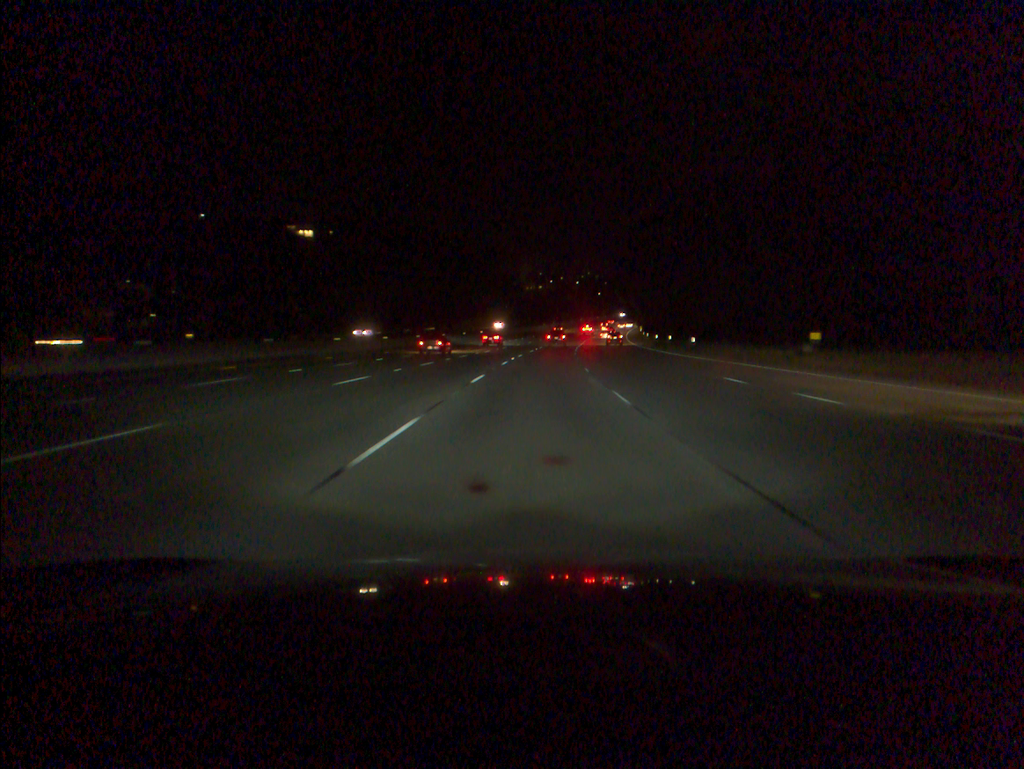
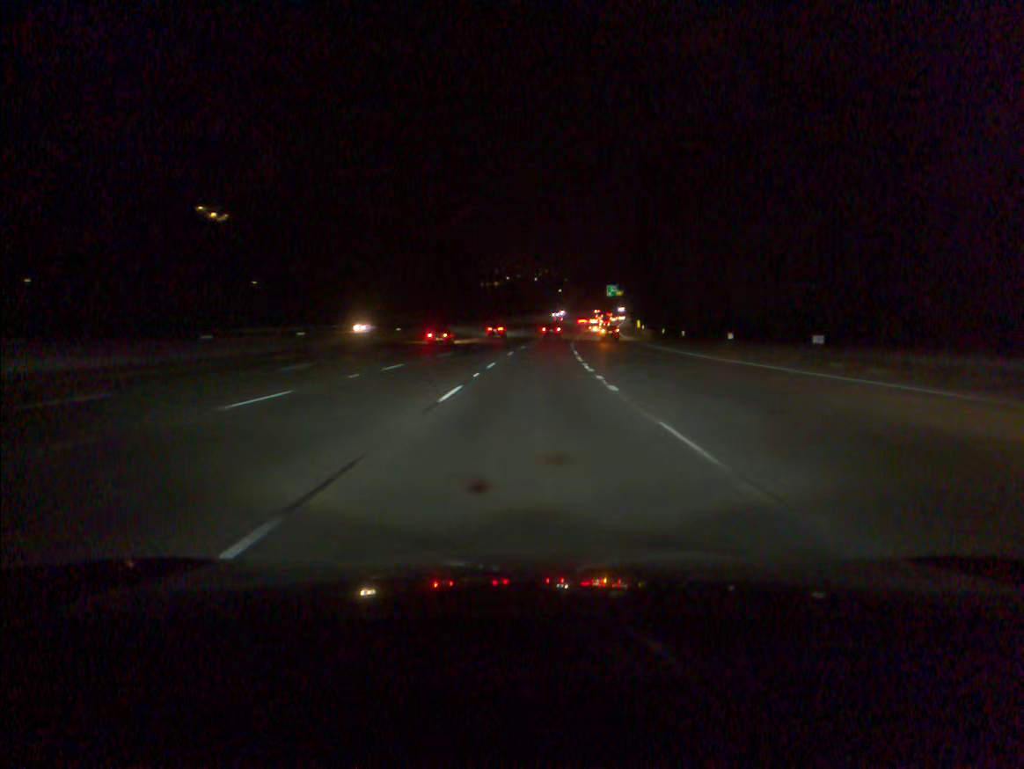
(+1.4, +51.3) m; +3°
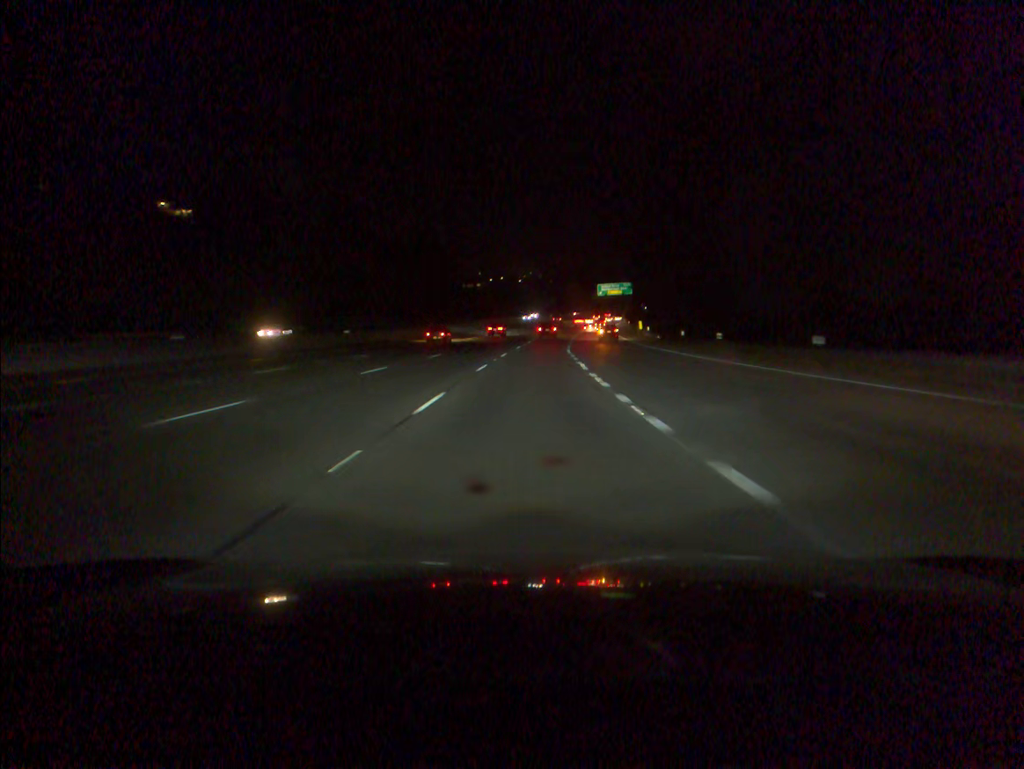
(+0.2, +16.8) m; +1°
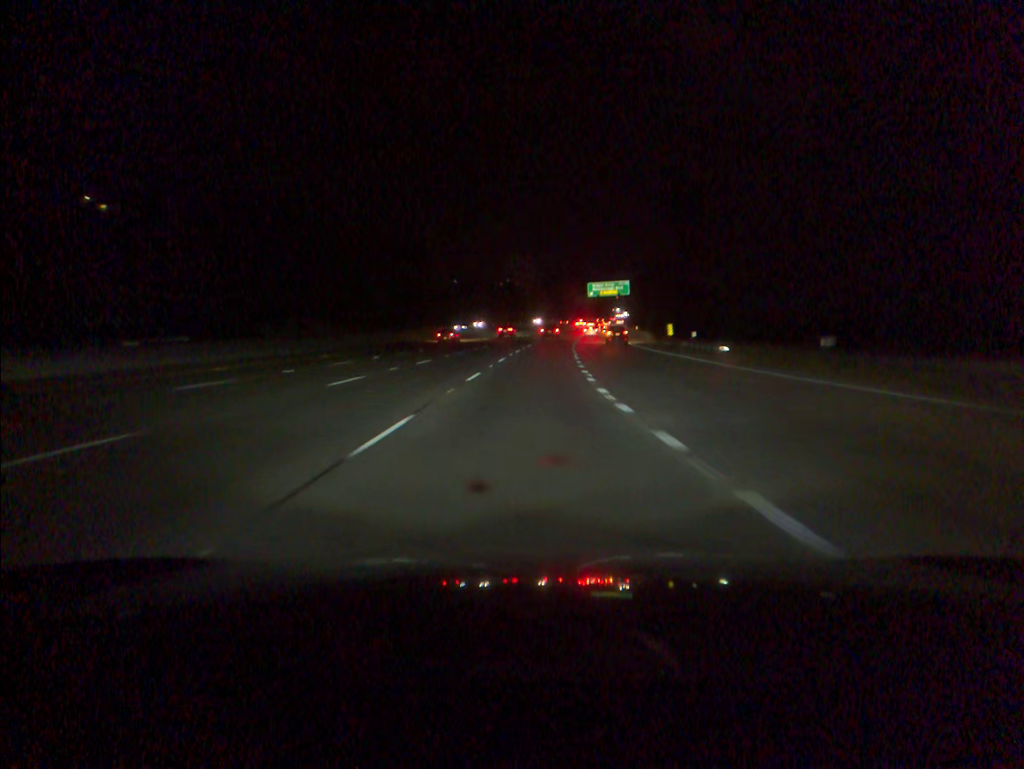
(+0.5, +33.3) m; +2°
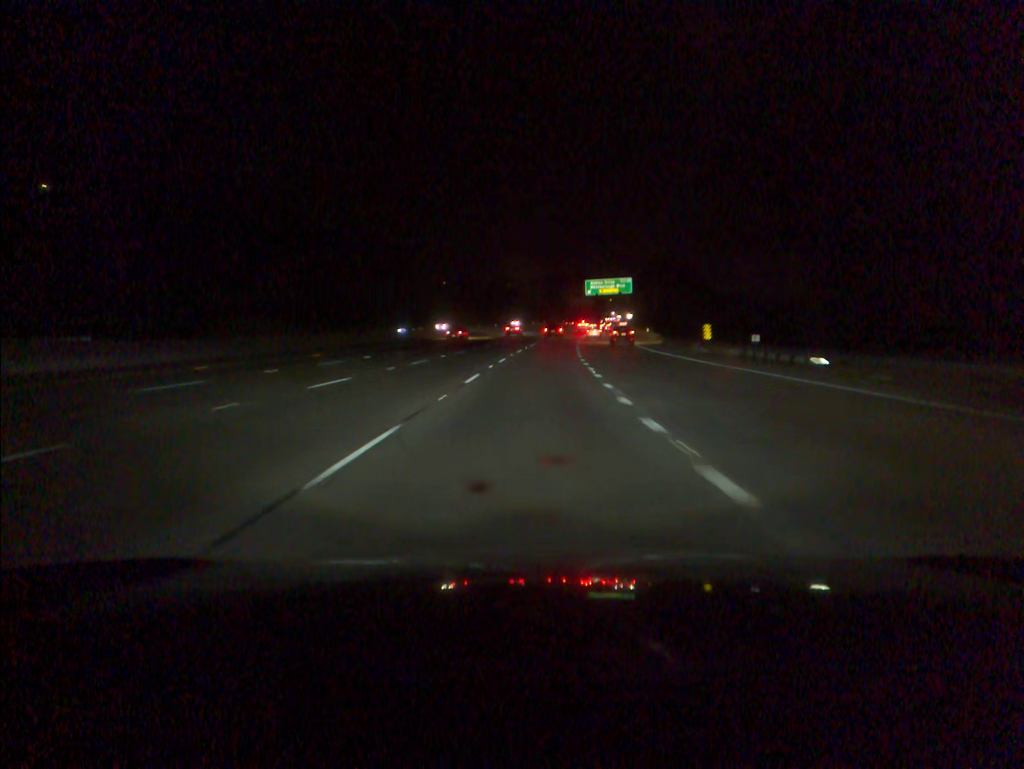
(+0.1, +16.6) m; +1°
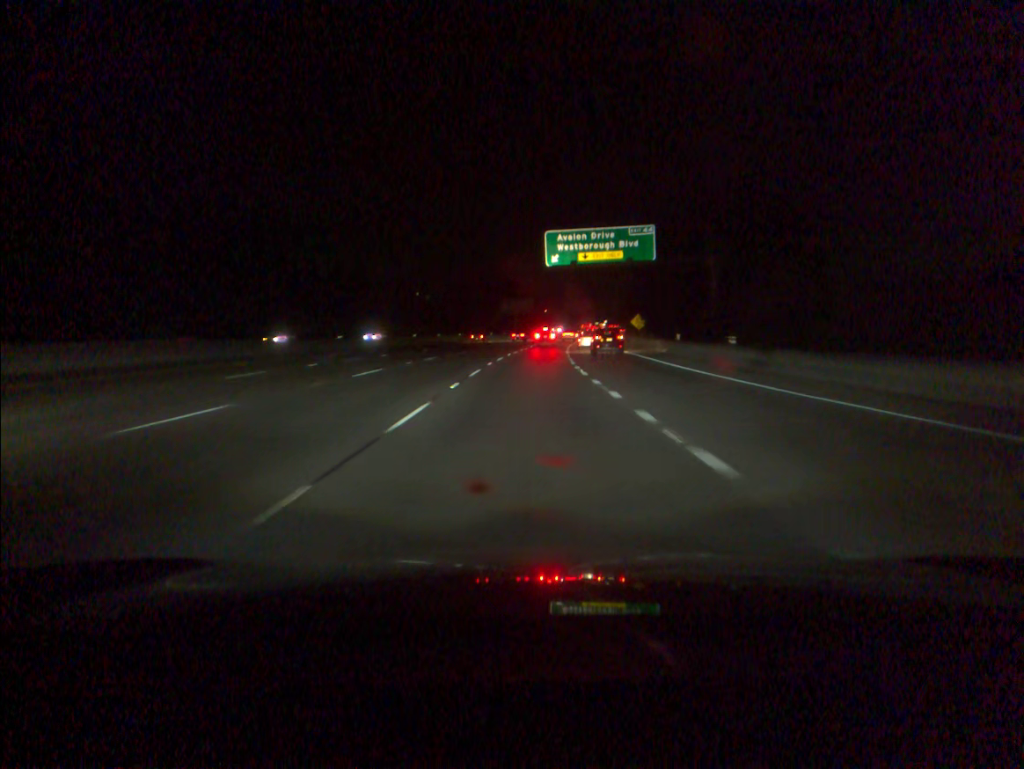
(+3.6, +81.3) m; +5°
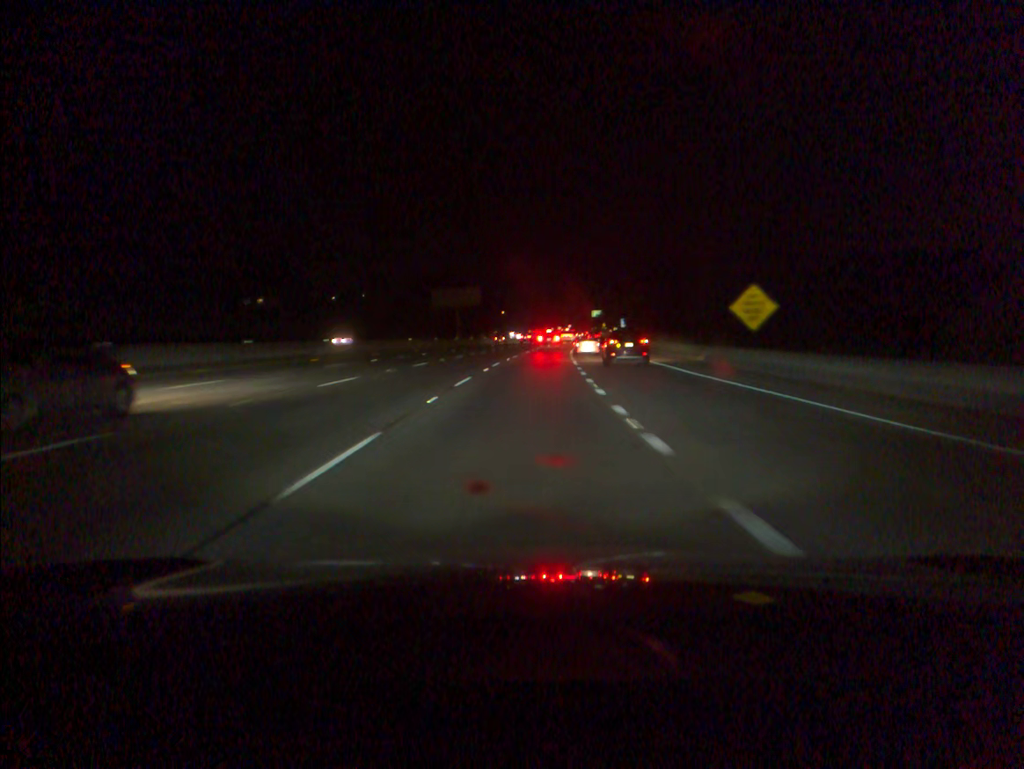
(+1.7, +62.0) m; +3°
